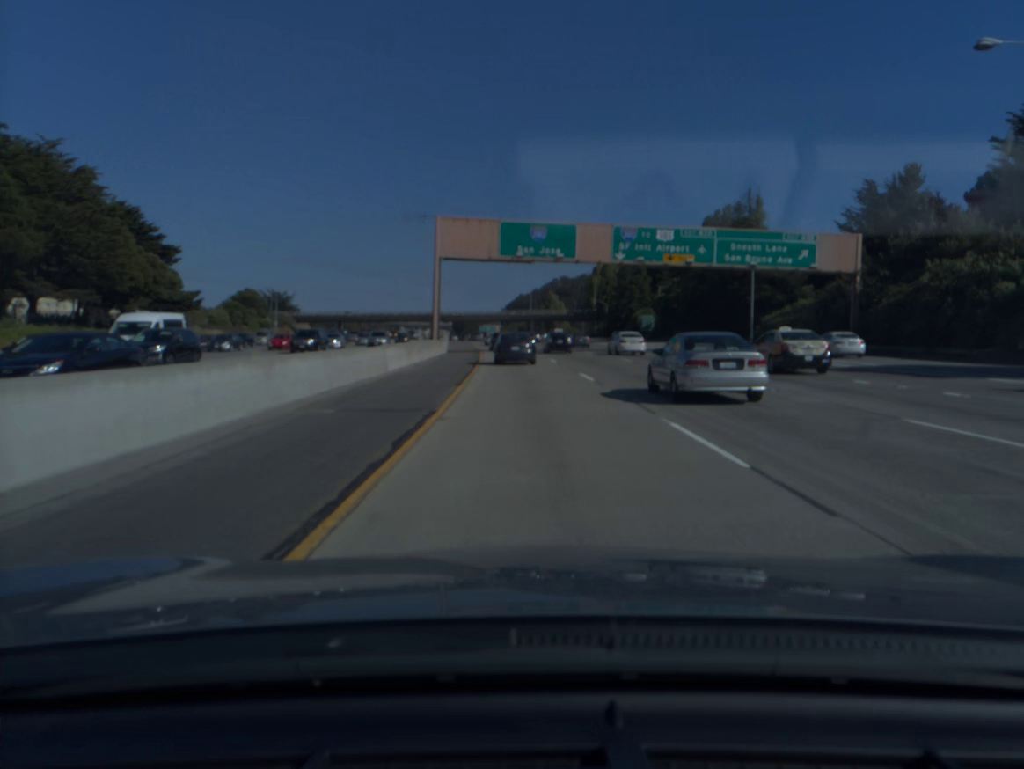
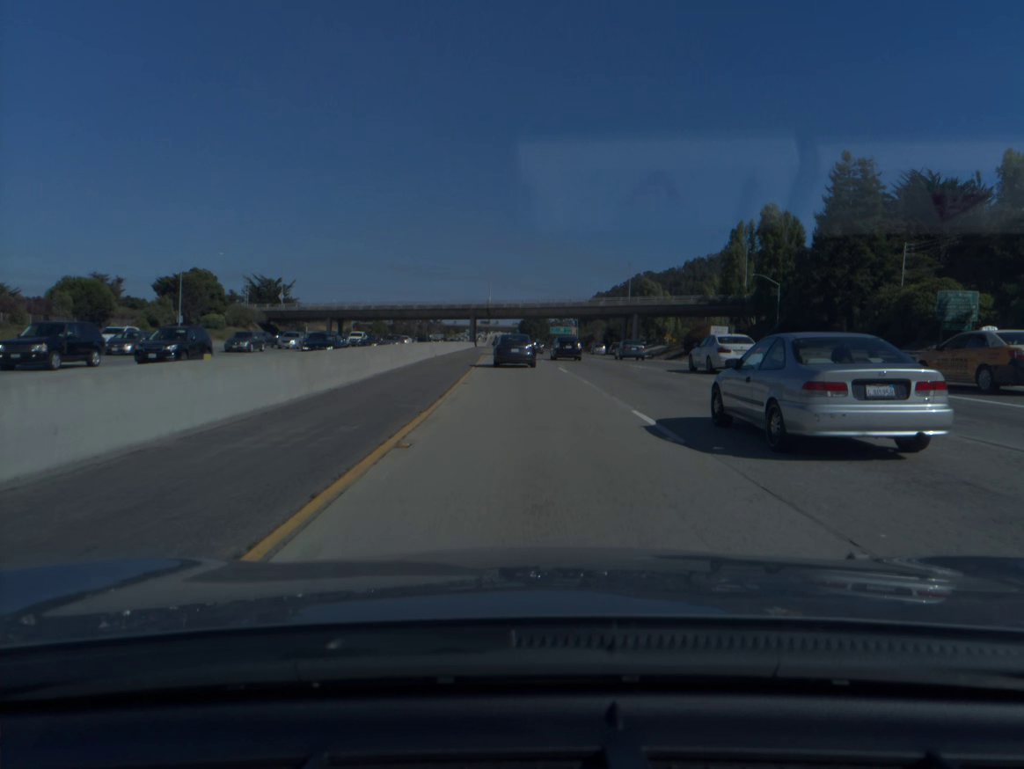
(-4.0, +90.1) m; -5°
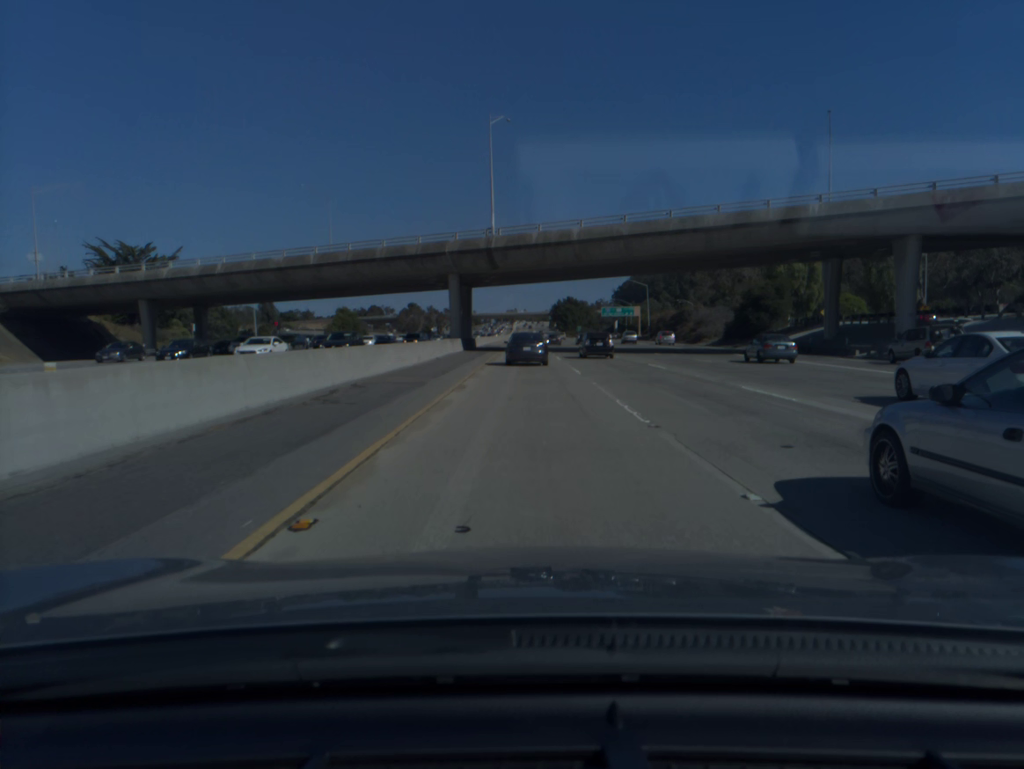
(-2.6, +91.9) m; -2°
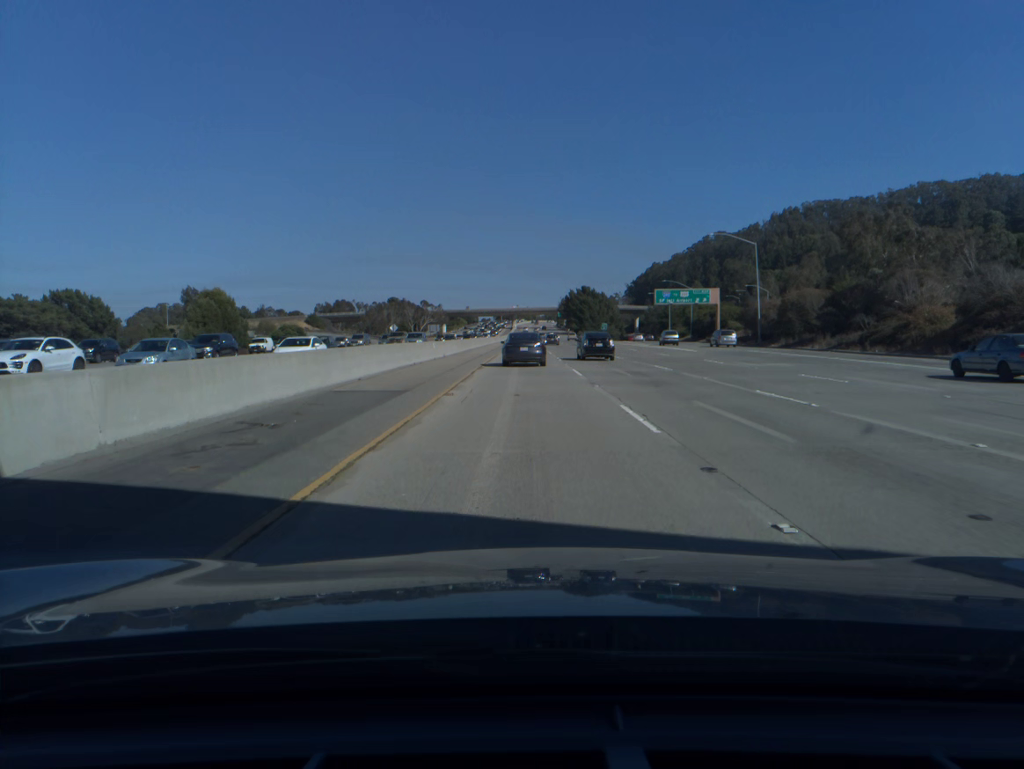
(-0.1, +75.2) m; 0°
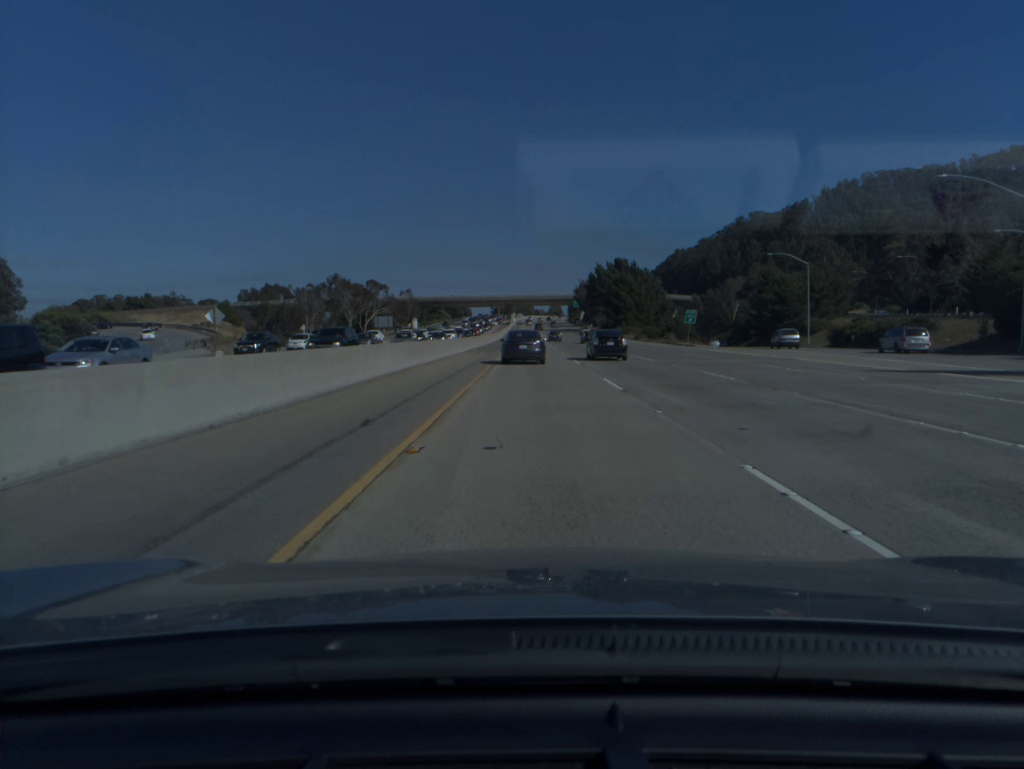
(-0.3, +95.9) m; 0°
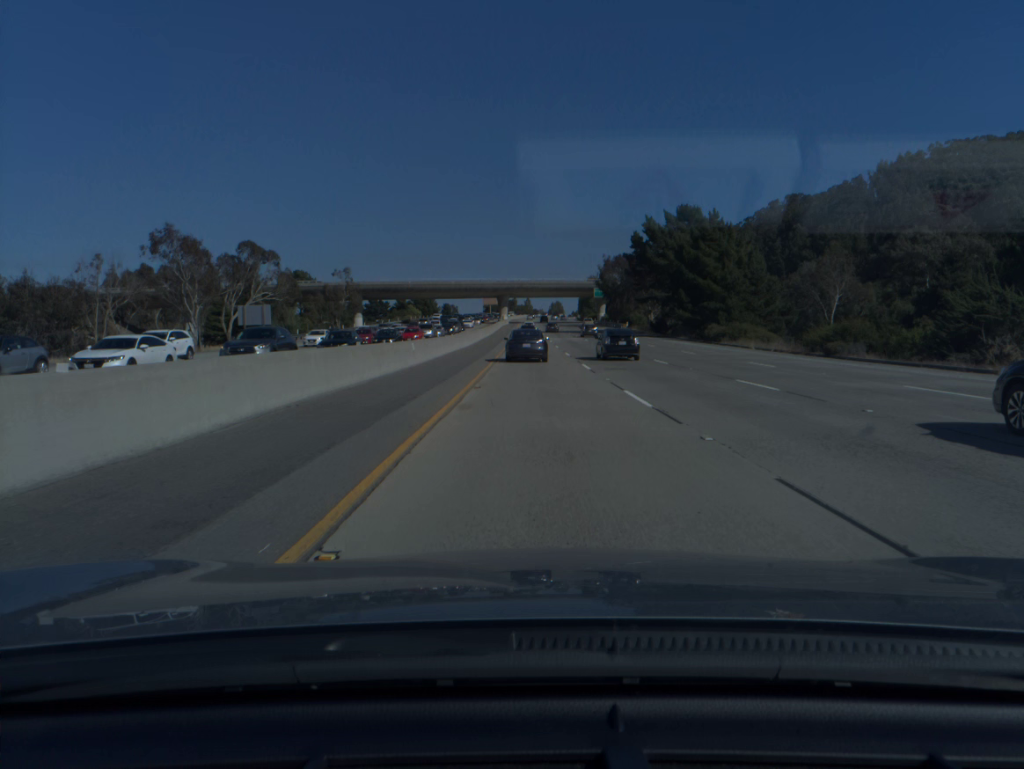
(+0.1, +77.3) m; 0°
